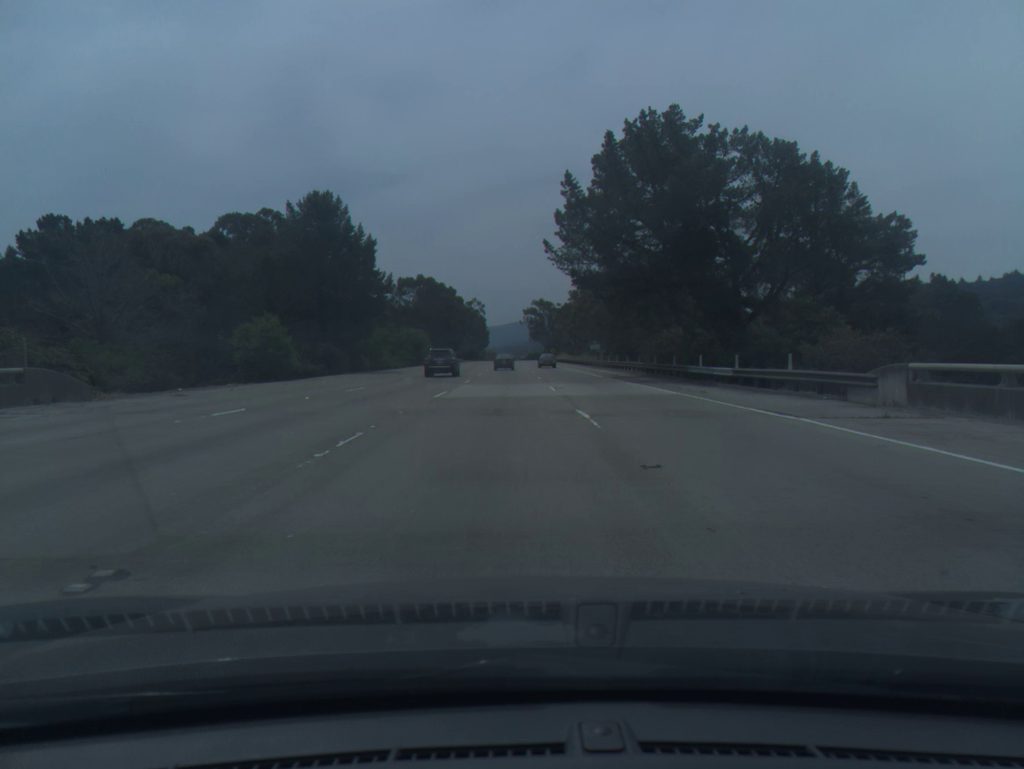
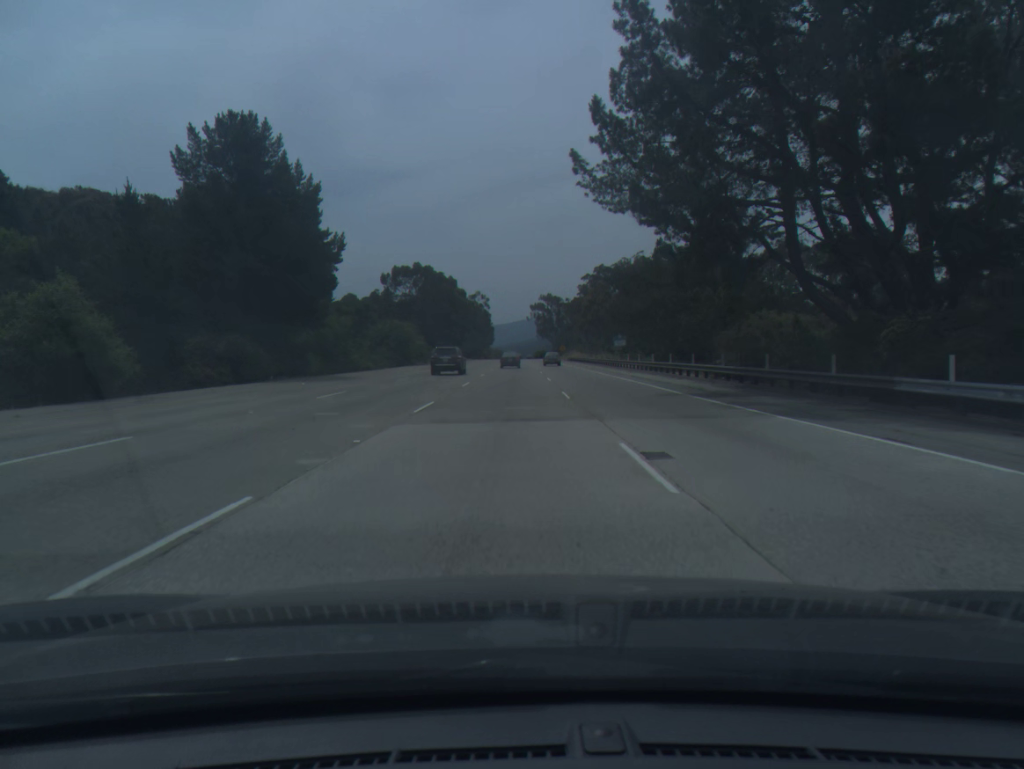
(-0.1, +20.2) m; -1°
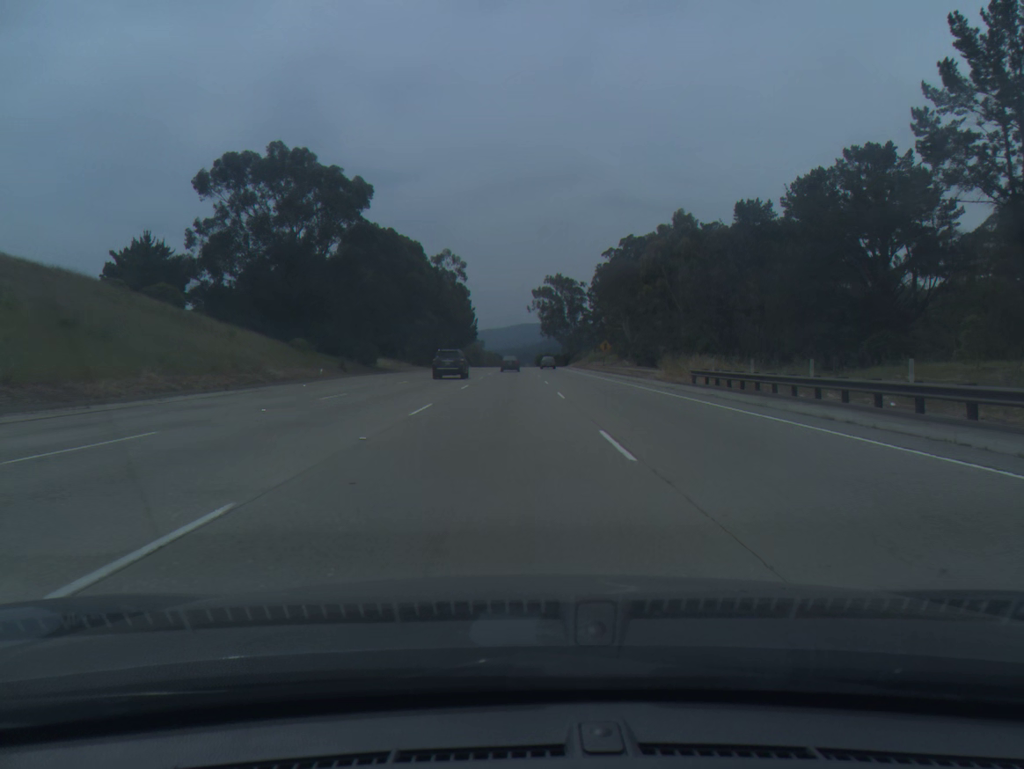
(+0.2, +101.4) m; 0°
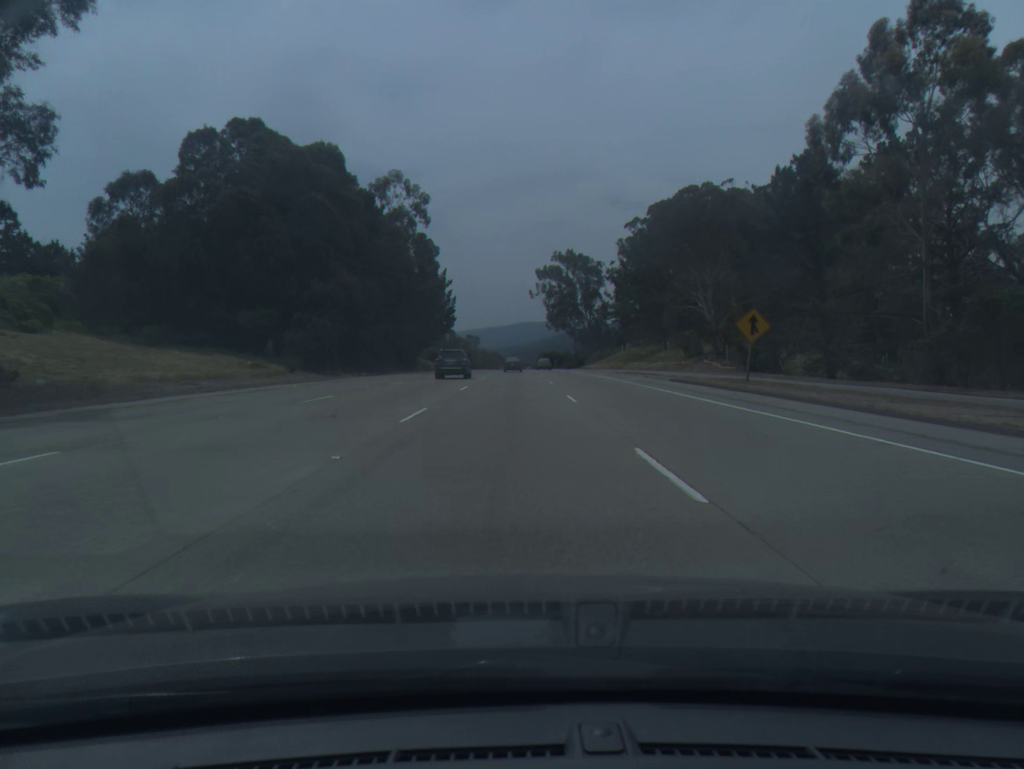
(-0.2, +60.8) m; 0°
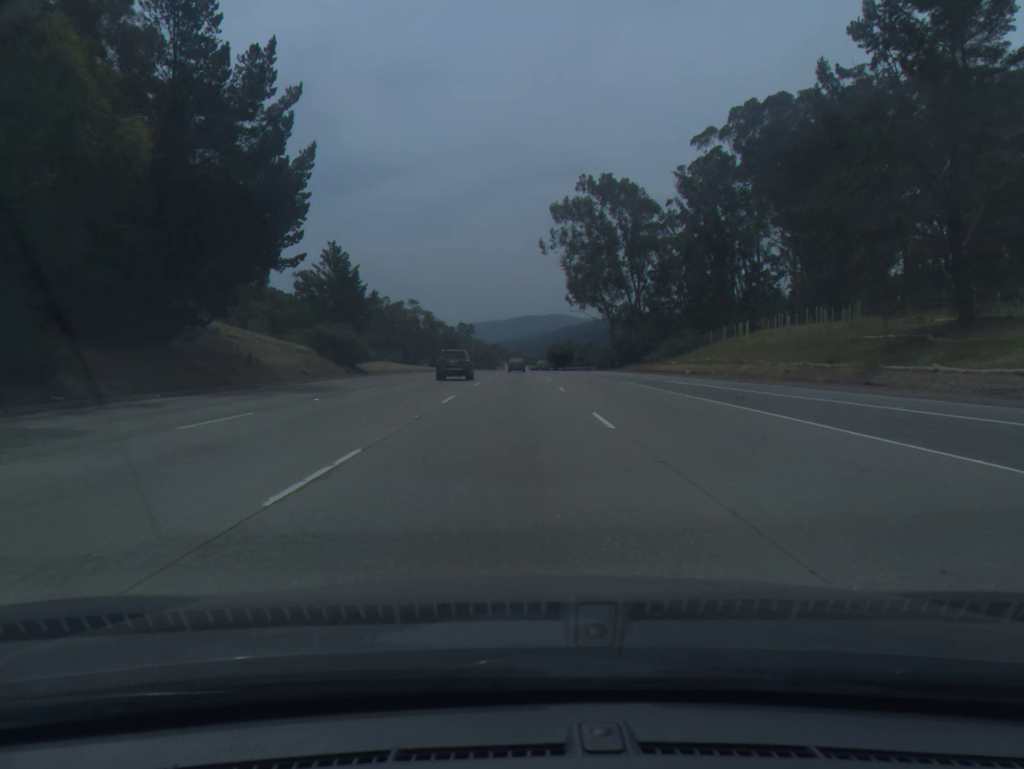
(+0.1, +81.0) m; 0°
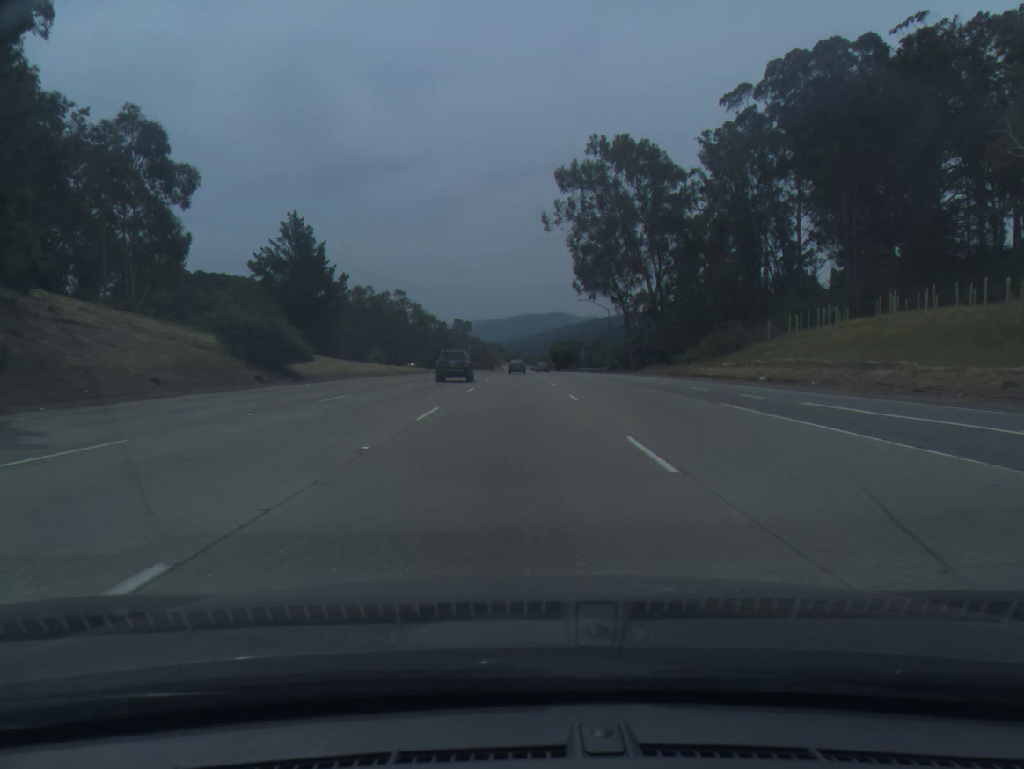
(0.0, +20.3) m; 0°
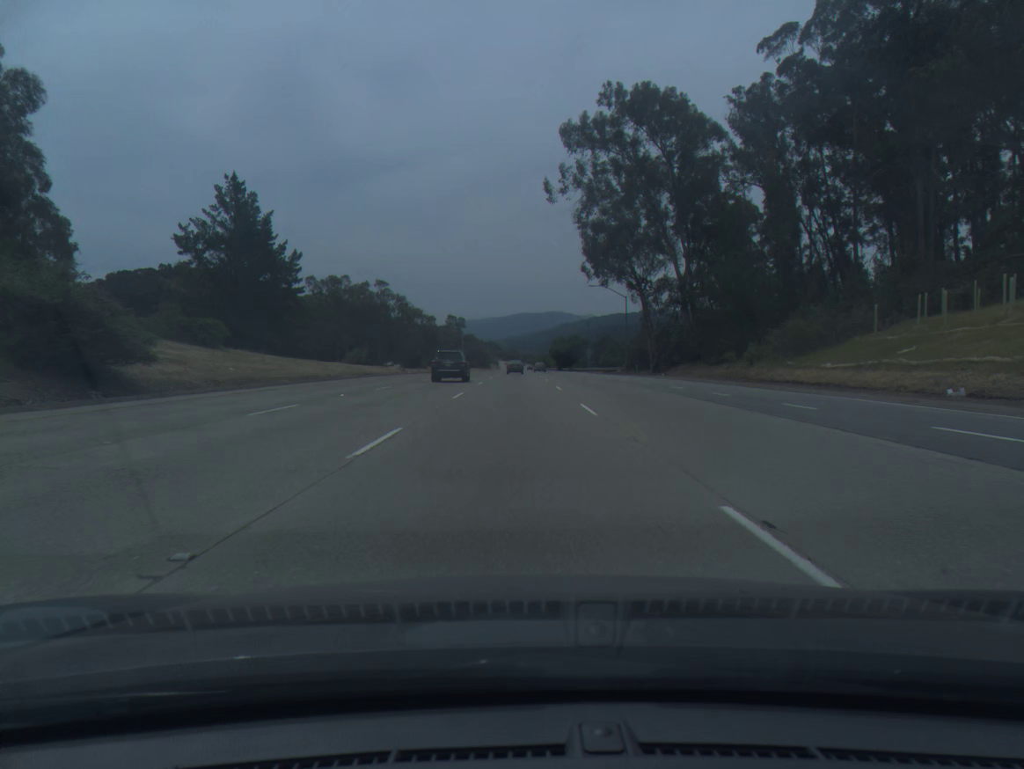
(+0.1, +20.3) m; 0°
